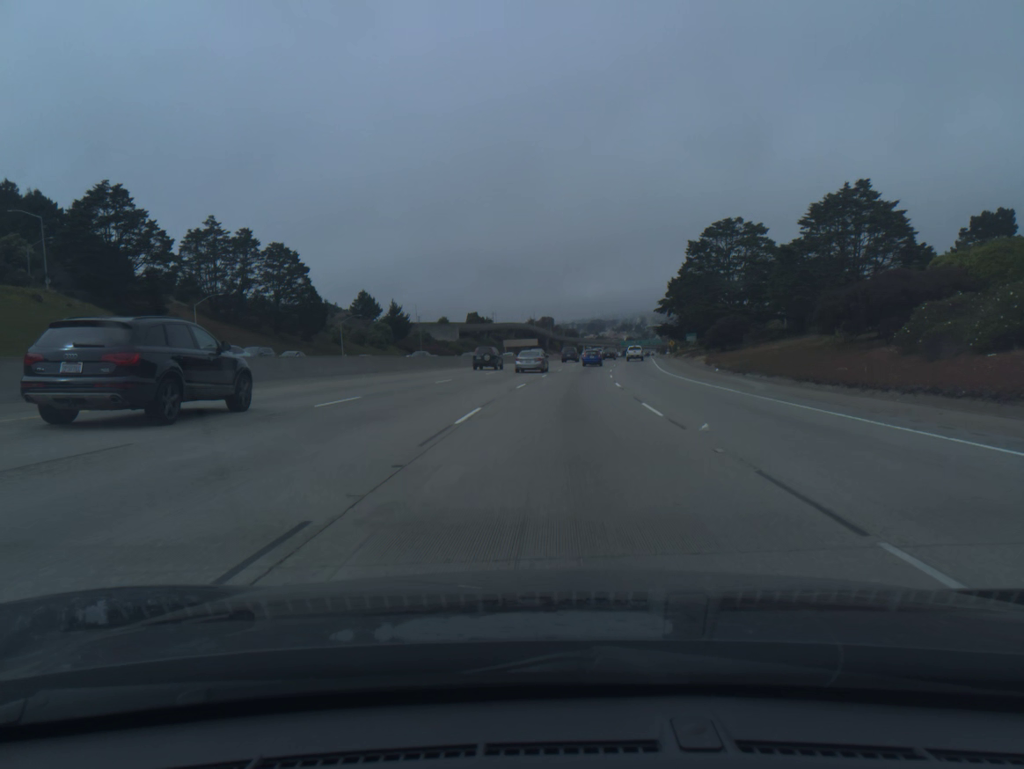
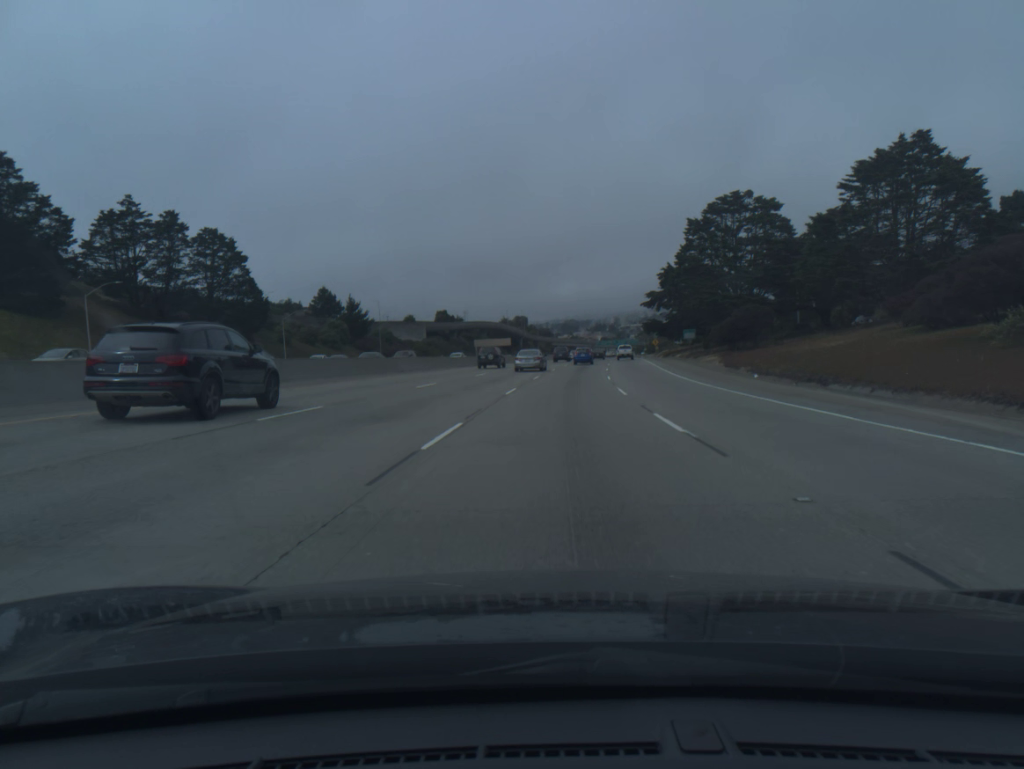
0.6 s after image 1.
(+0.3, +17.7) m; +2°
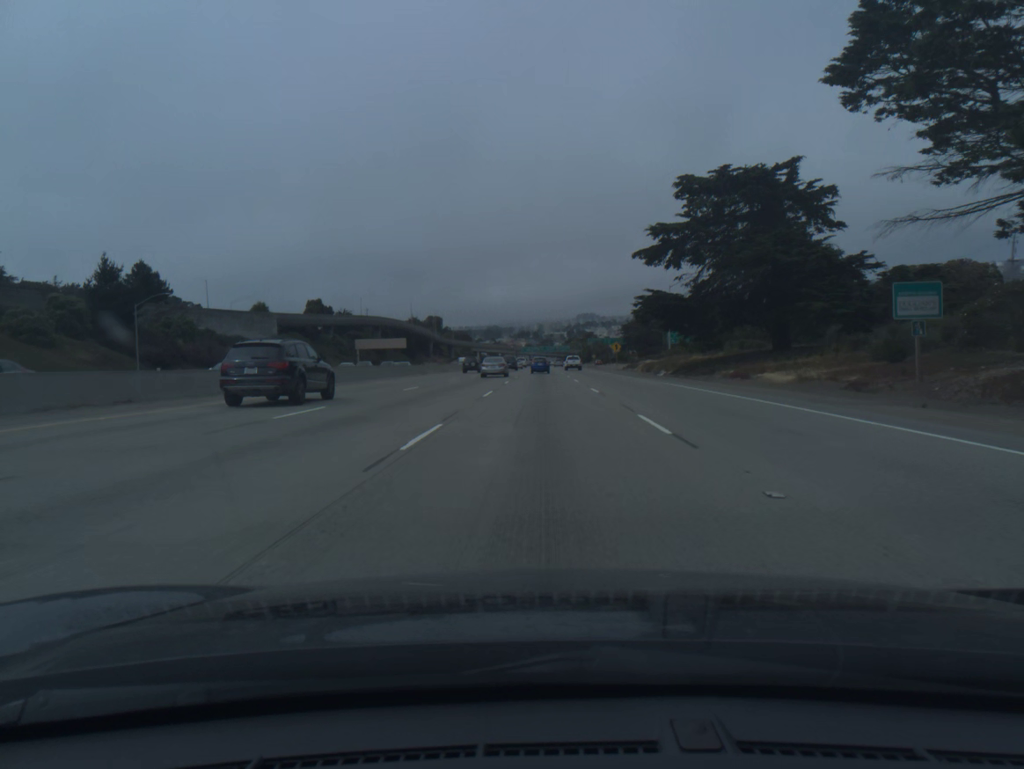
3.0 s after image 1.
(+4.0, +70.6) m; +6°
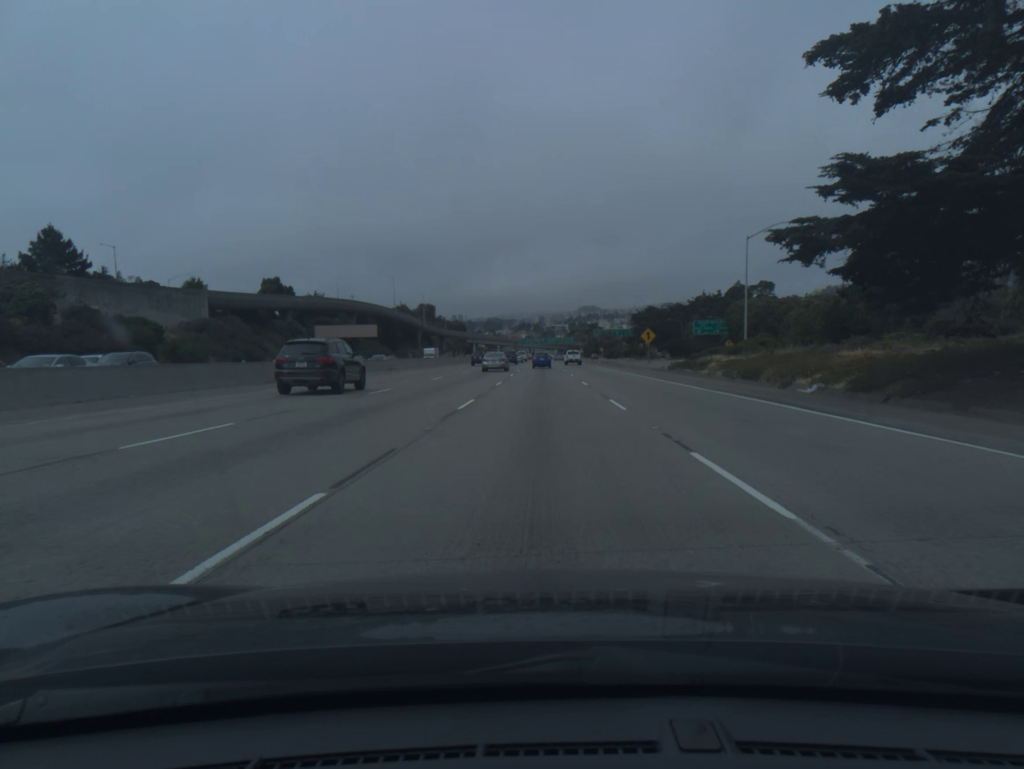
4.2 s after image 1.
(+0.1, +35.5) m; 0°
